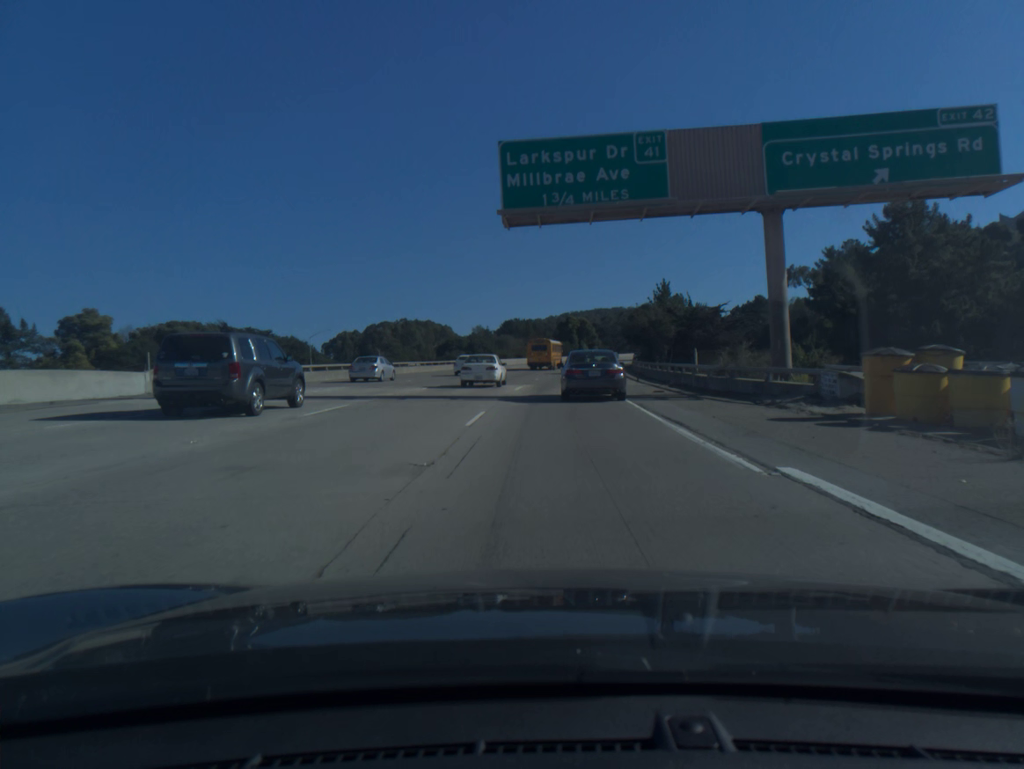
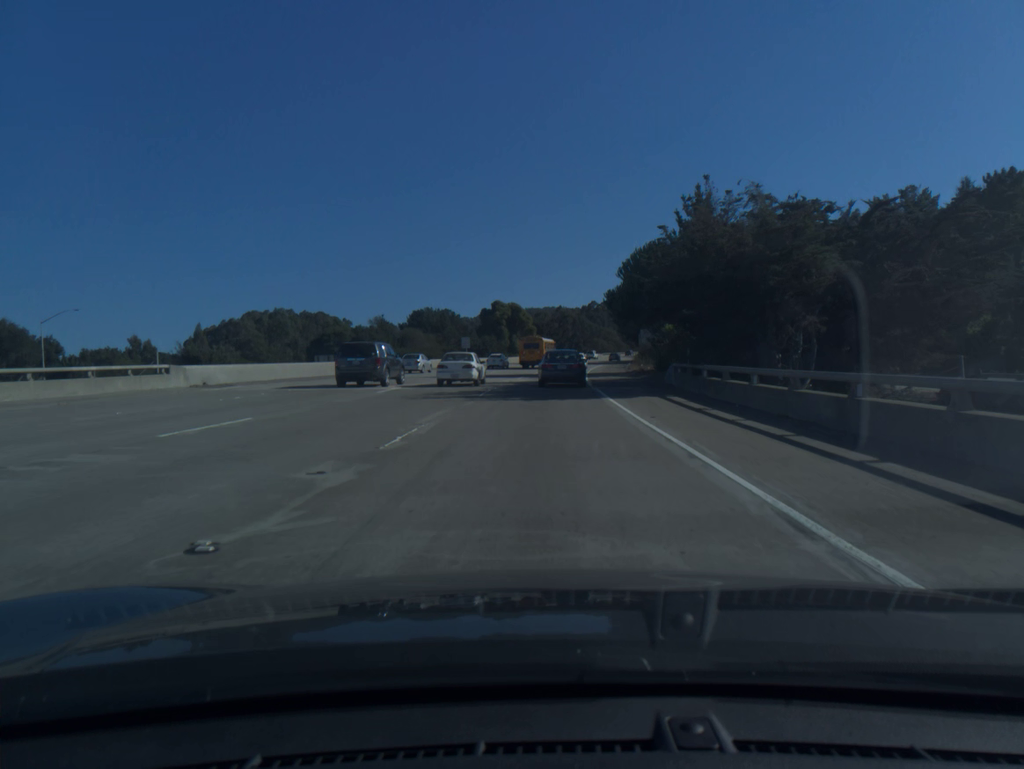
(+2.7, +61.5) m; +5°
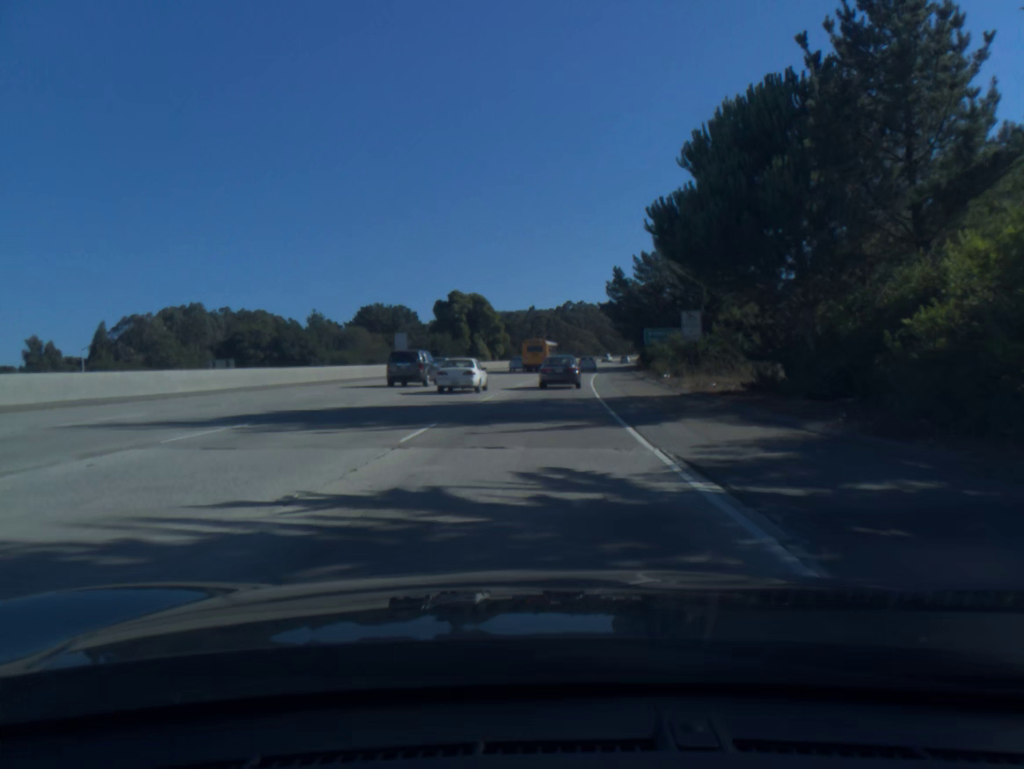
(+0.5, +30.9) m; +2°
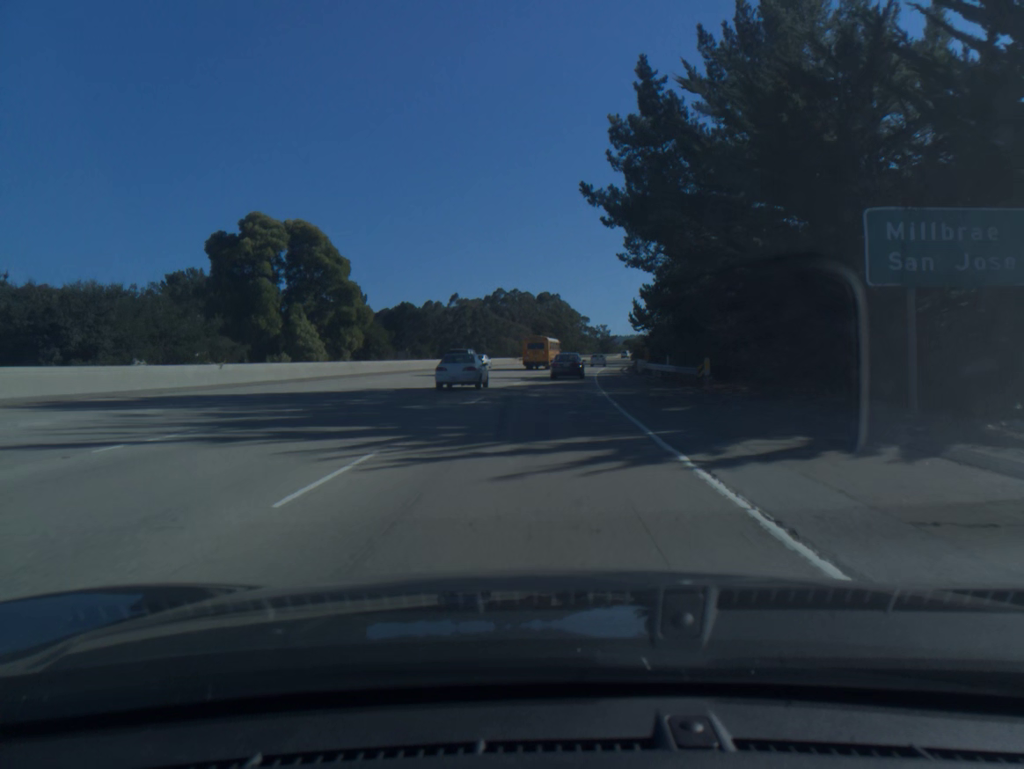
(+2.6, +61.3) m; +5°
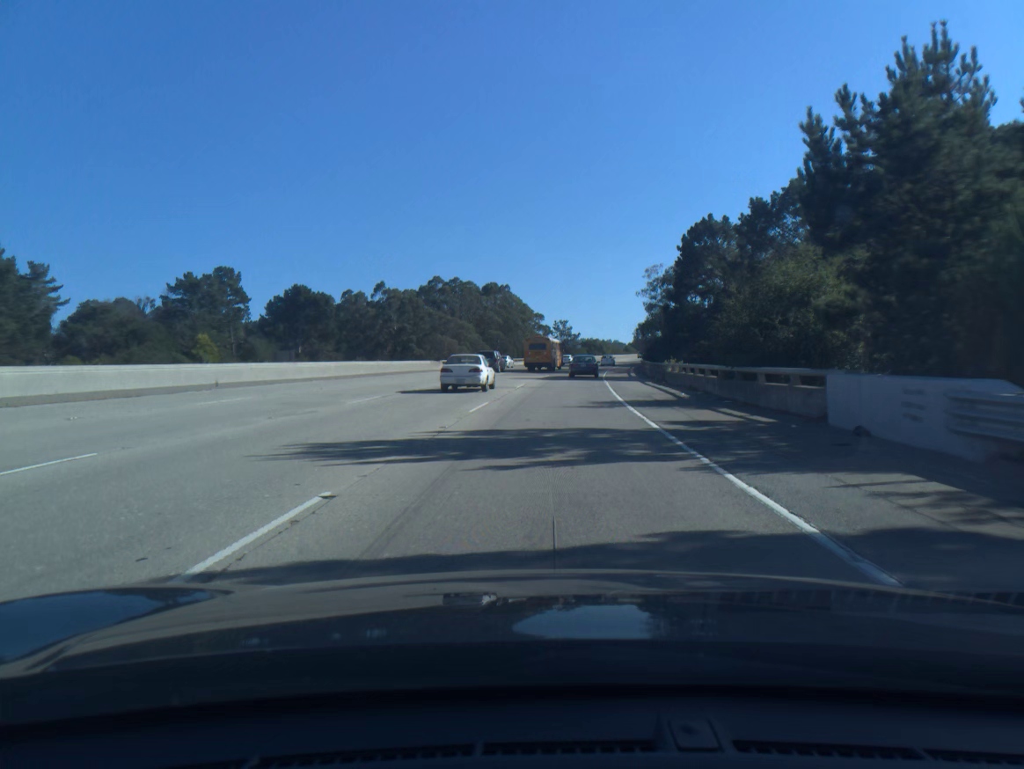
(+1.4, +46.2) m; +4°
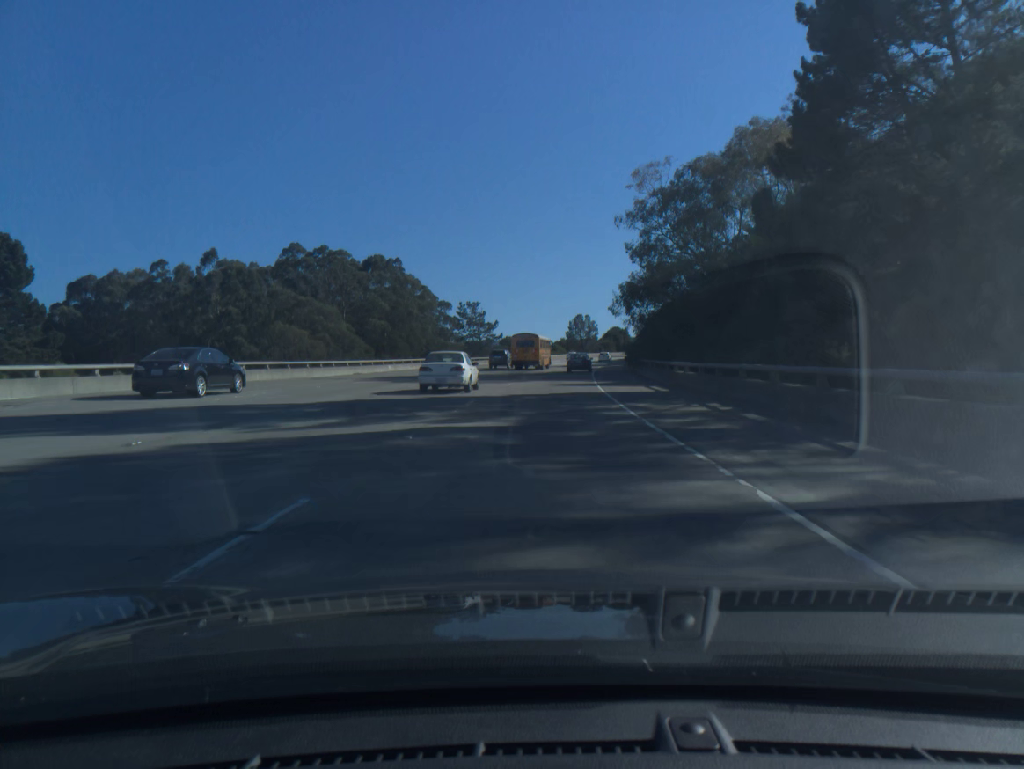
(+3.1, +62.1) m; +6°
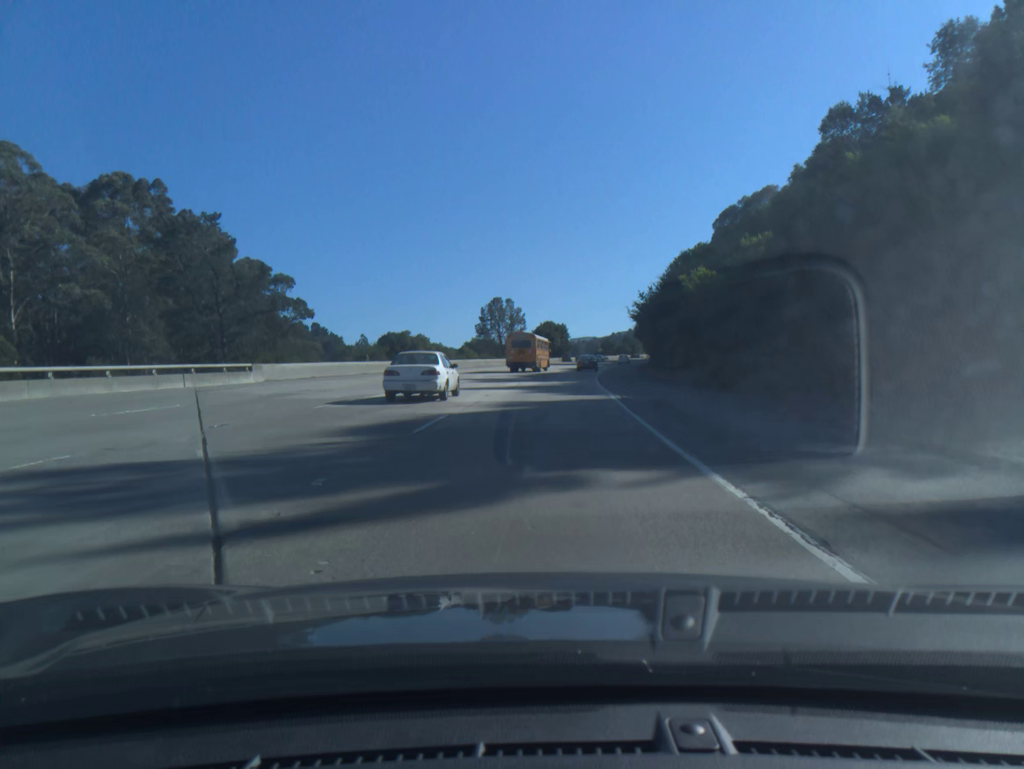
(+3.9, +77.6) m; +6°
